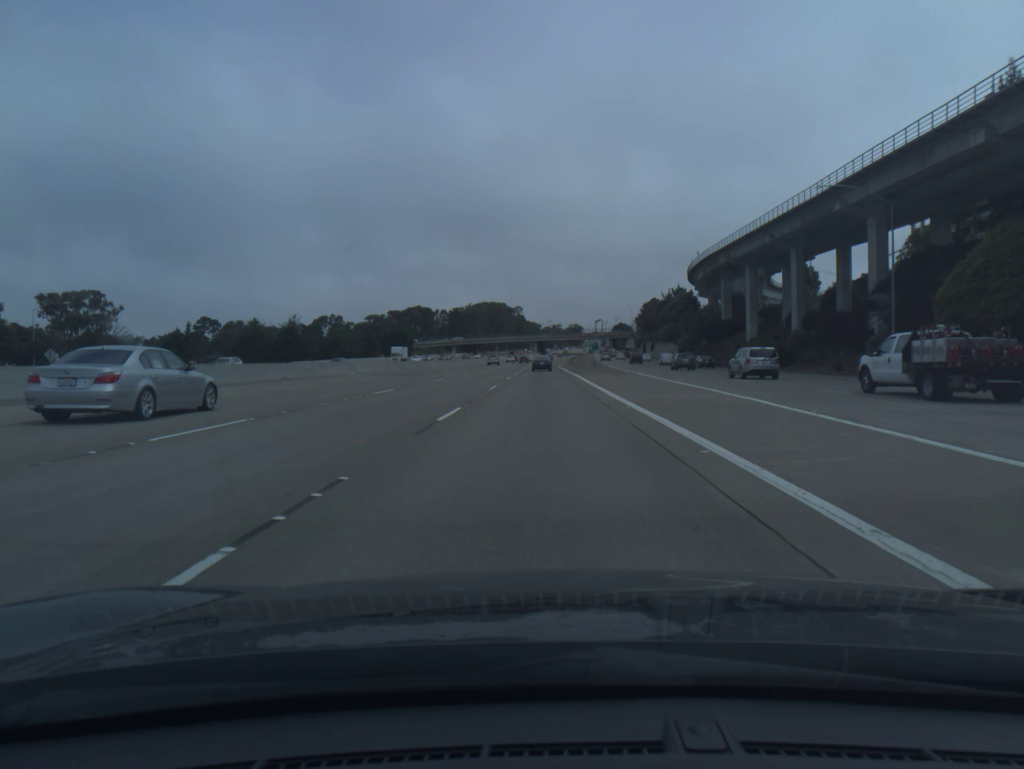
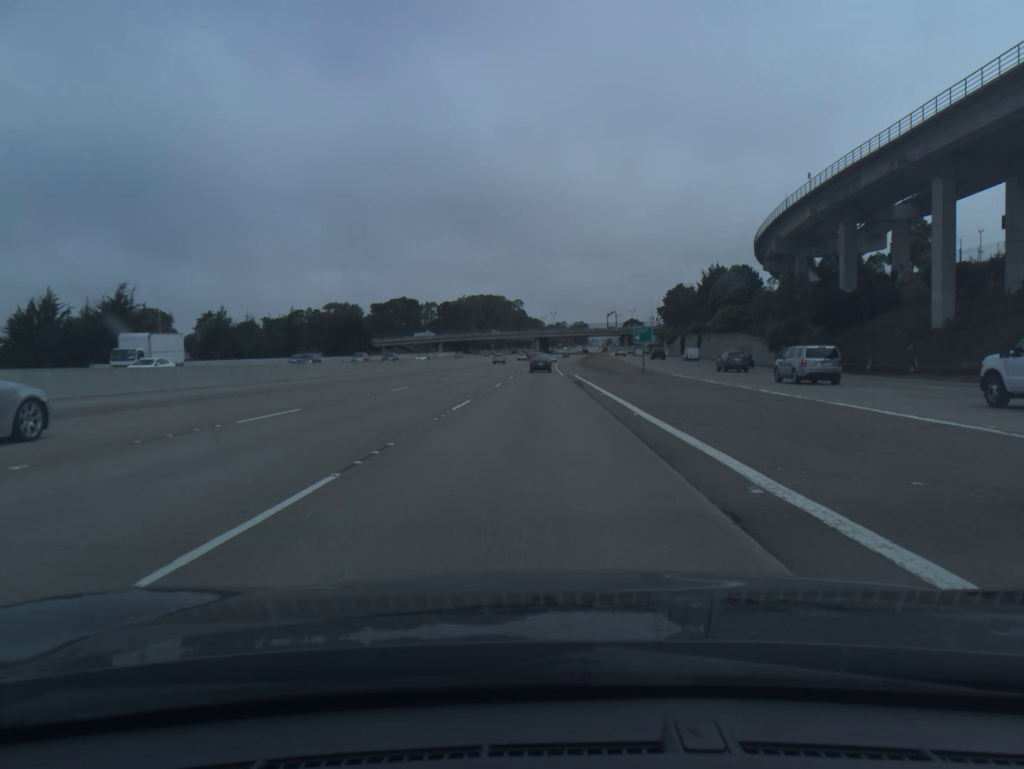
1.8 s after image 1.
(0.0, +54.9) m; 0°
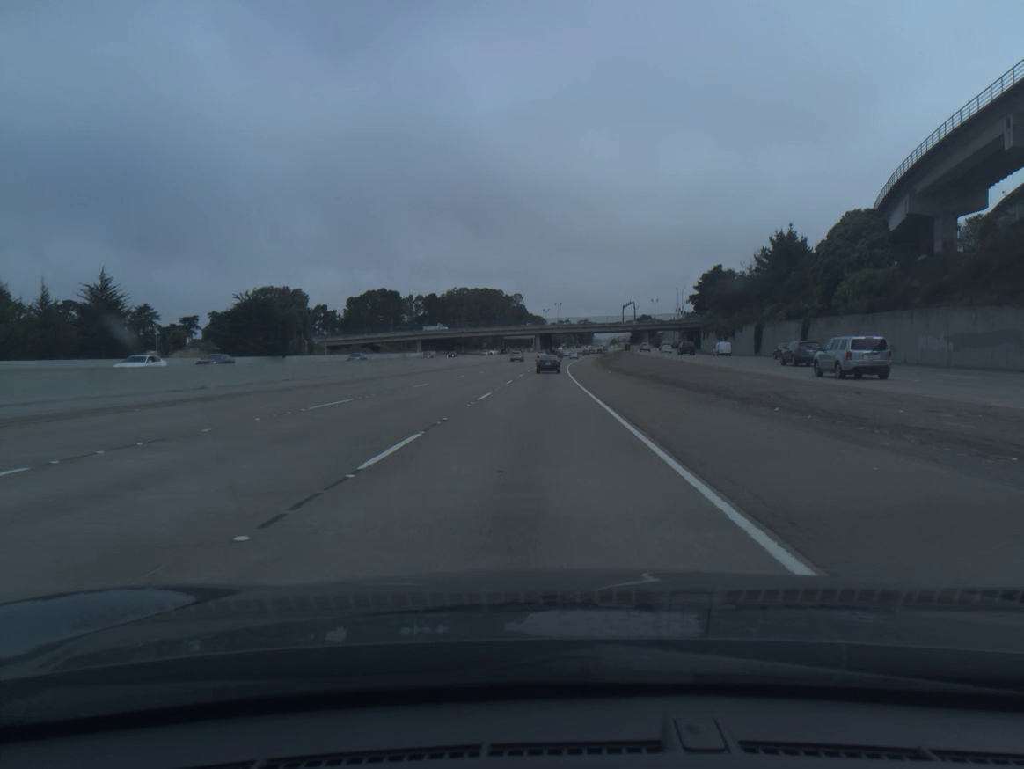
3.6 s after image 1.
(-0.2, +53.8) m; 0°
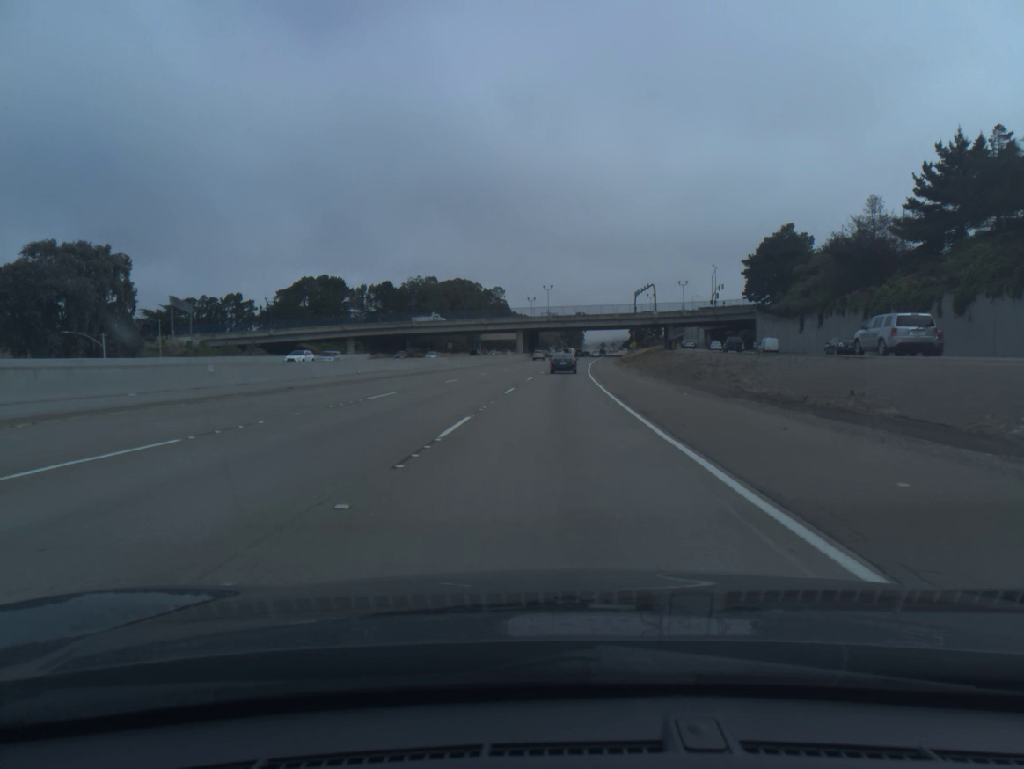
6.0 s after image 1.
(+0.3, +69.2) m; +1°
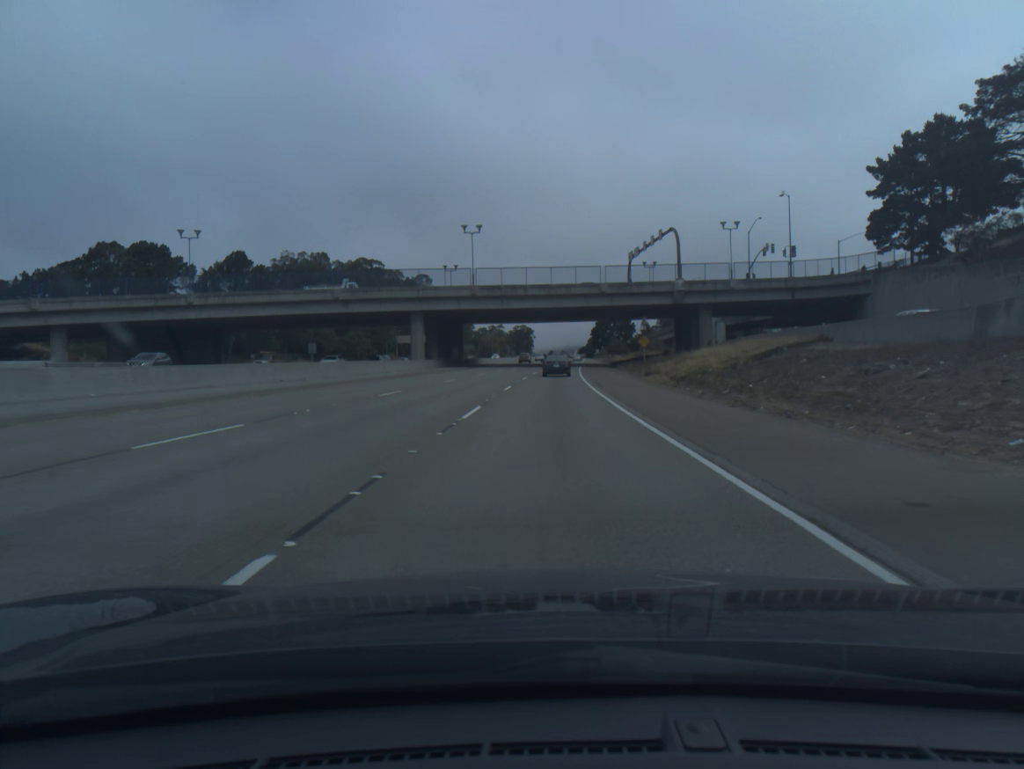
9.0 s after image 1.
(+2.9, +83.2) m; +4°
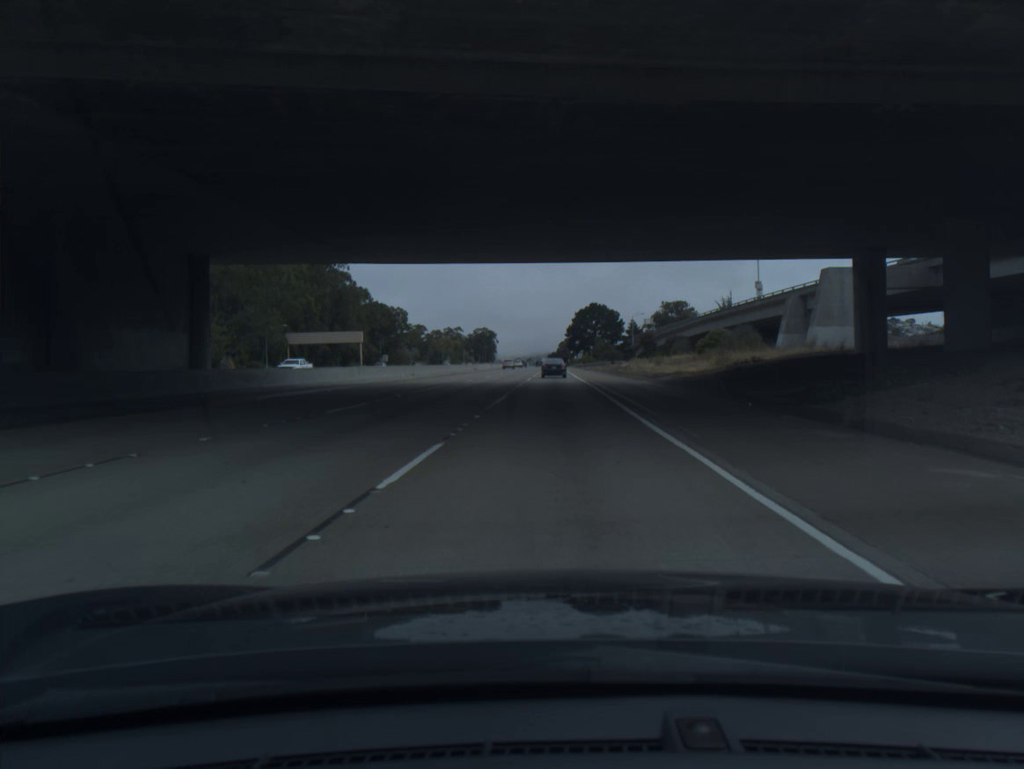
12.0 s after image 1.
(+1.6, +80.5) m; +2°
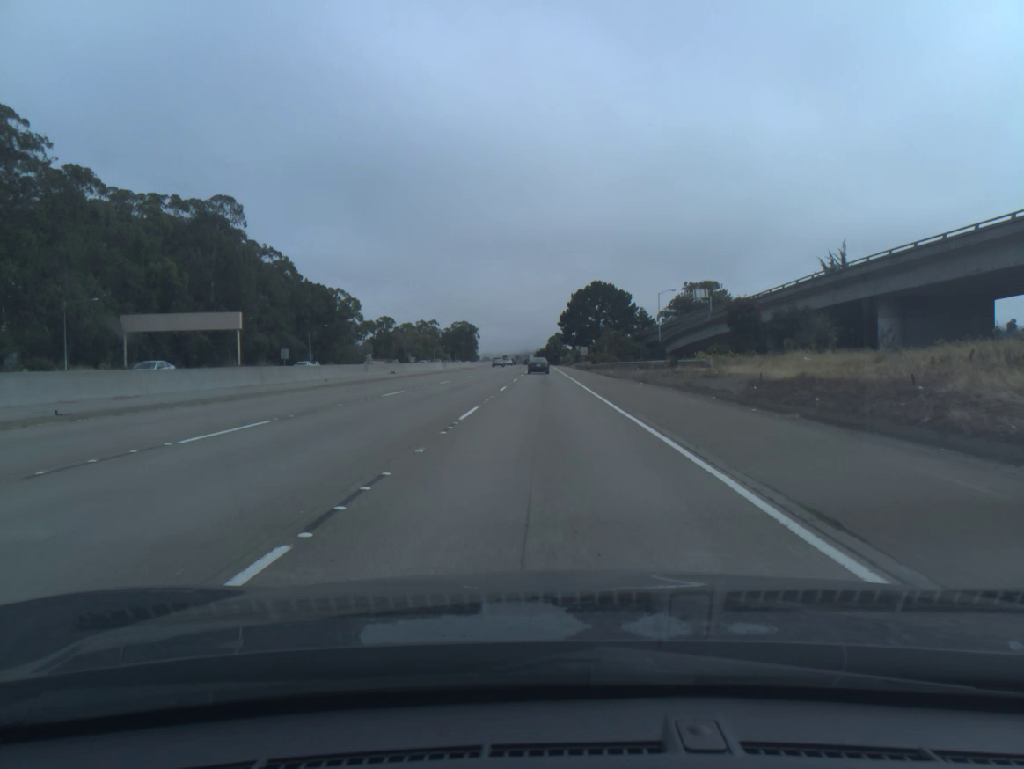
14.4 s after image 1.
(+0.7, +64.5) m; +1°
